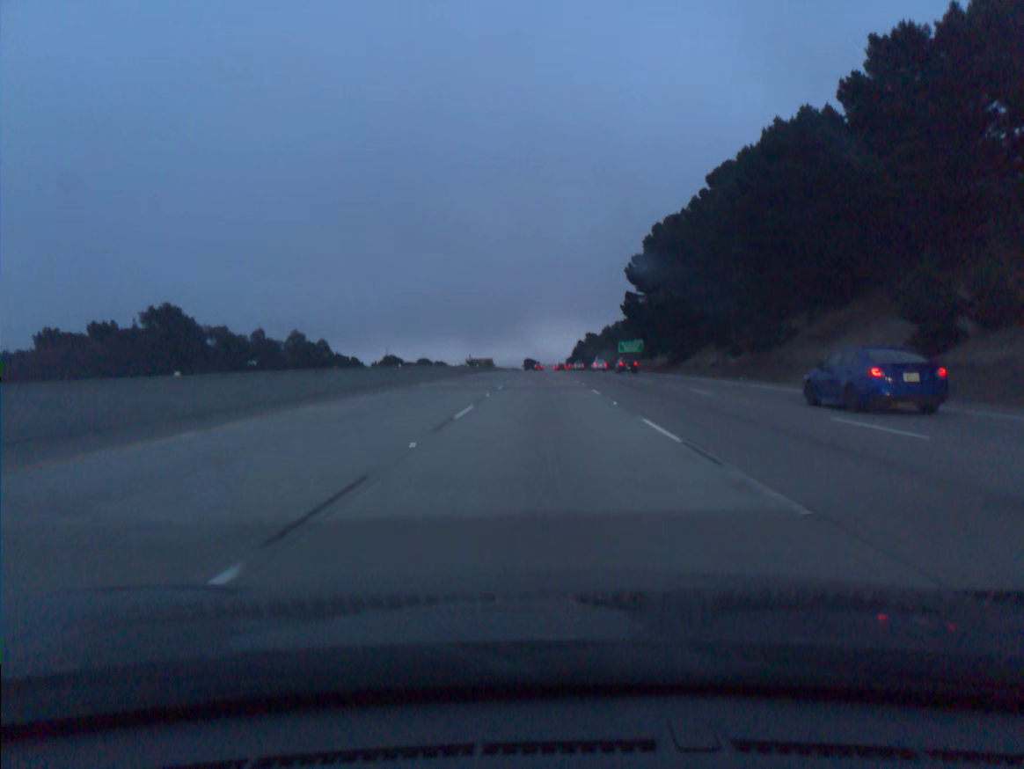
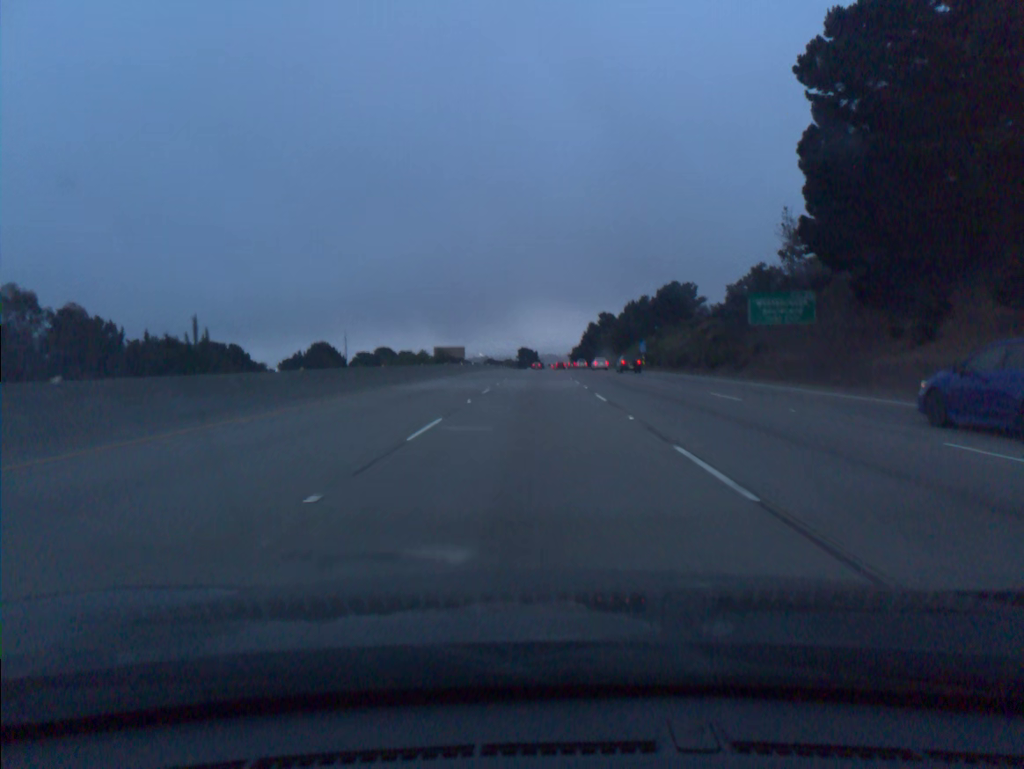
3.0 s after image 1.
(+0.3, +92.1) m; 0°
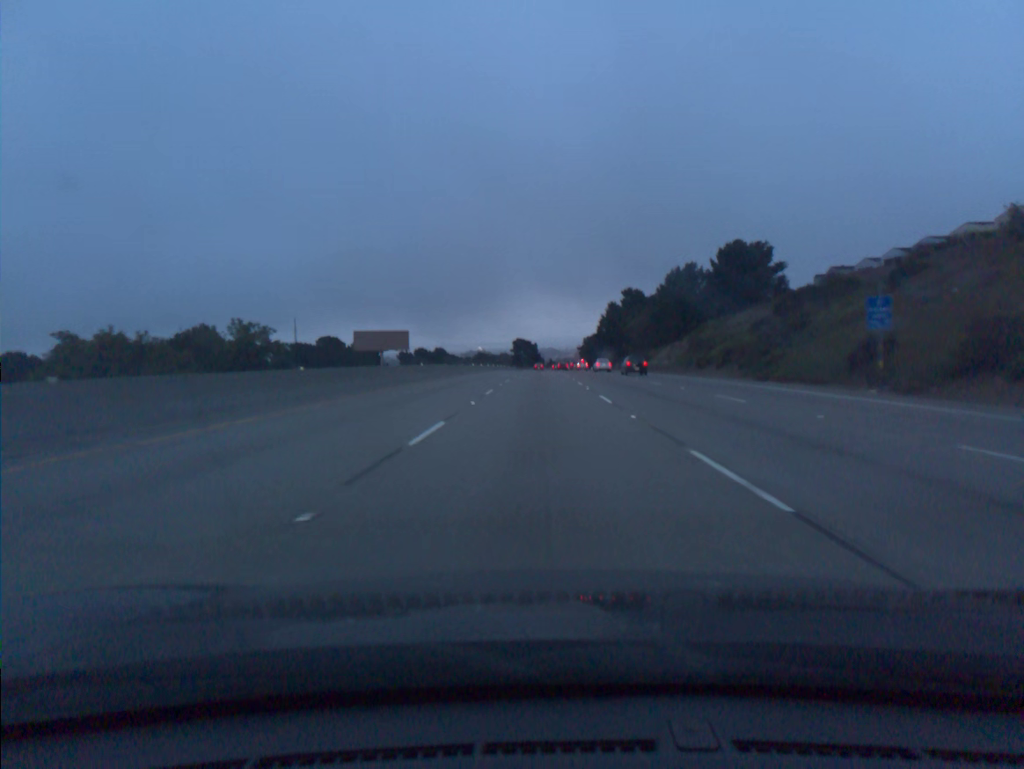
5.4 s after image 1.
(-0.2, +73.7) m; 0°
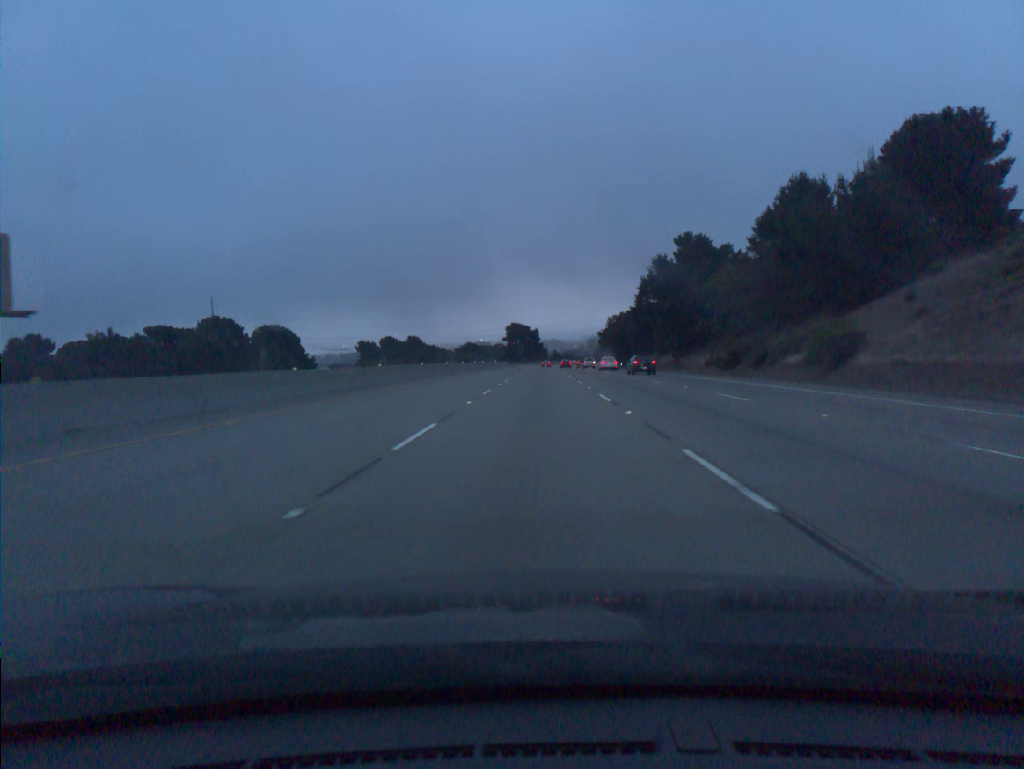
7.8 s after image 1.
(+0.2, +73.7) m; 0°
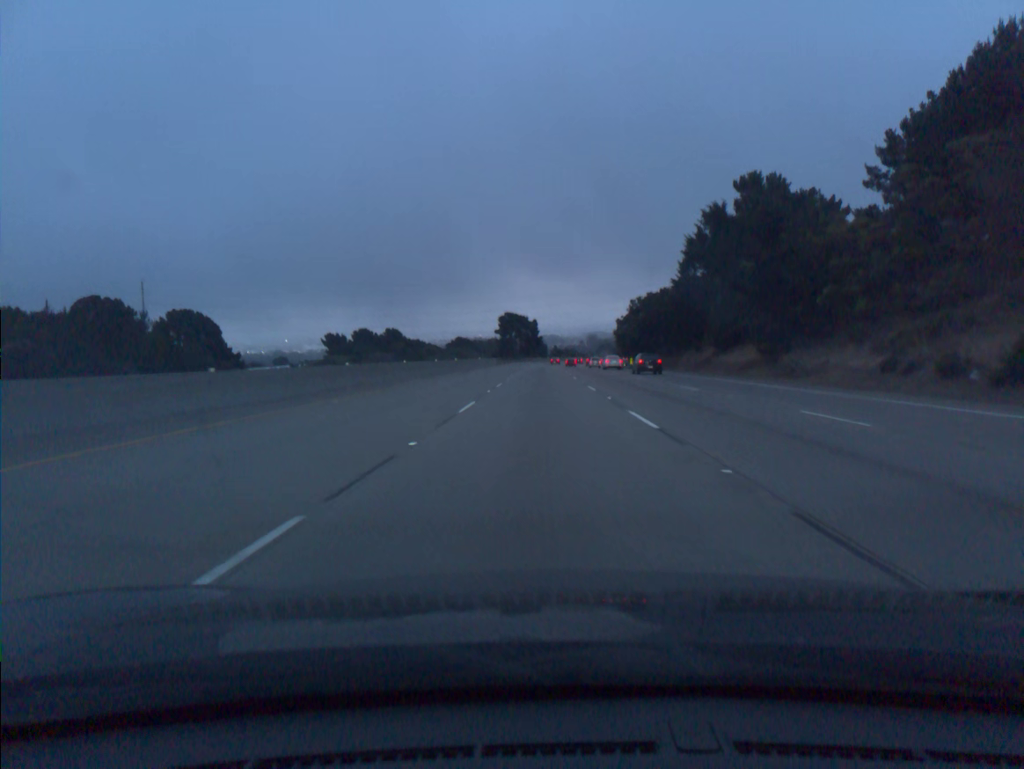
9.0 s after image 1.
(-0.1, +36.9) m; 0°
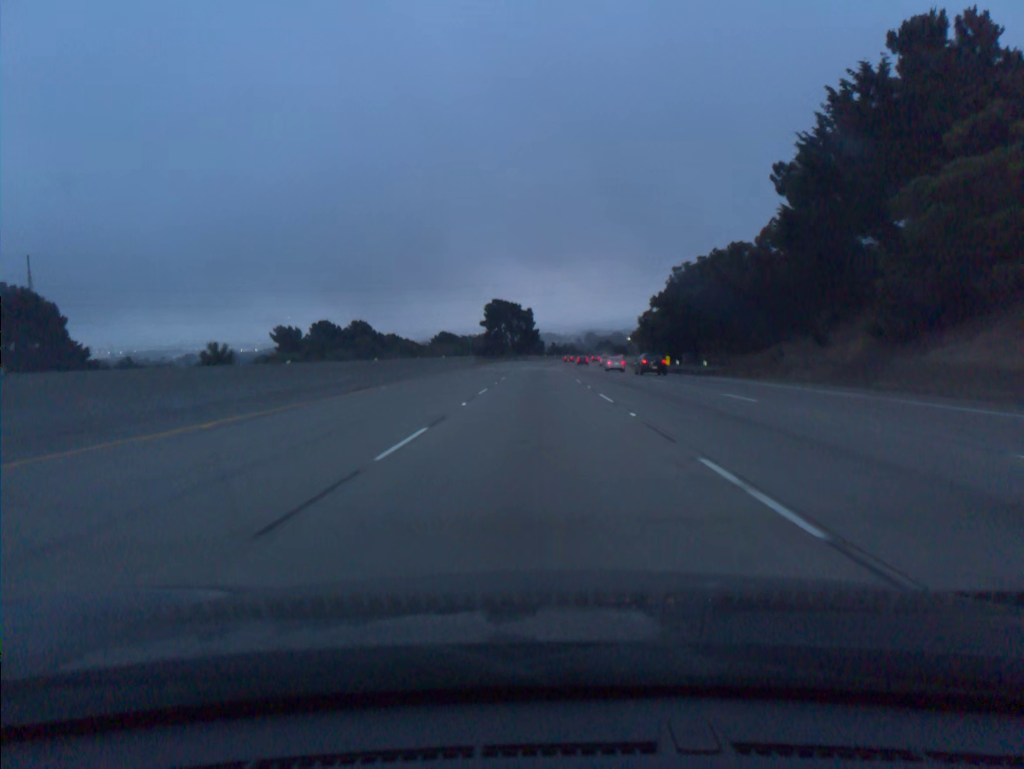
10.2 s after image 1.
(+0.1, +37.0) m; 0°
